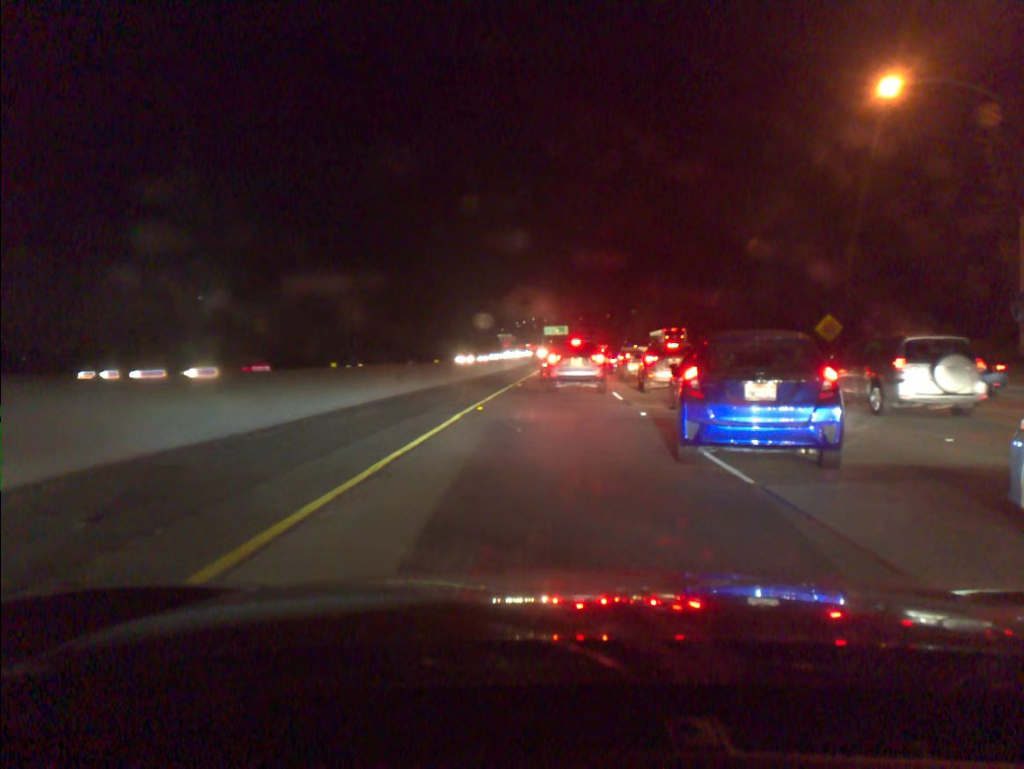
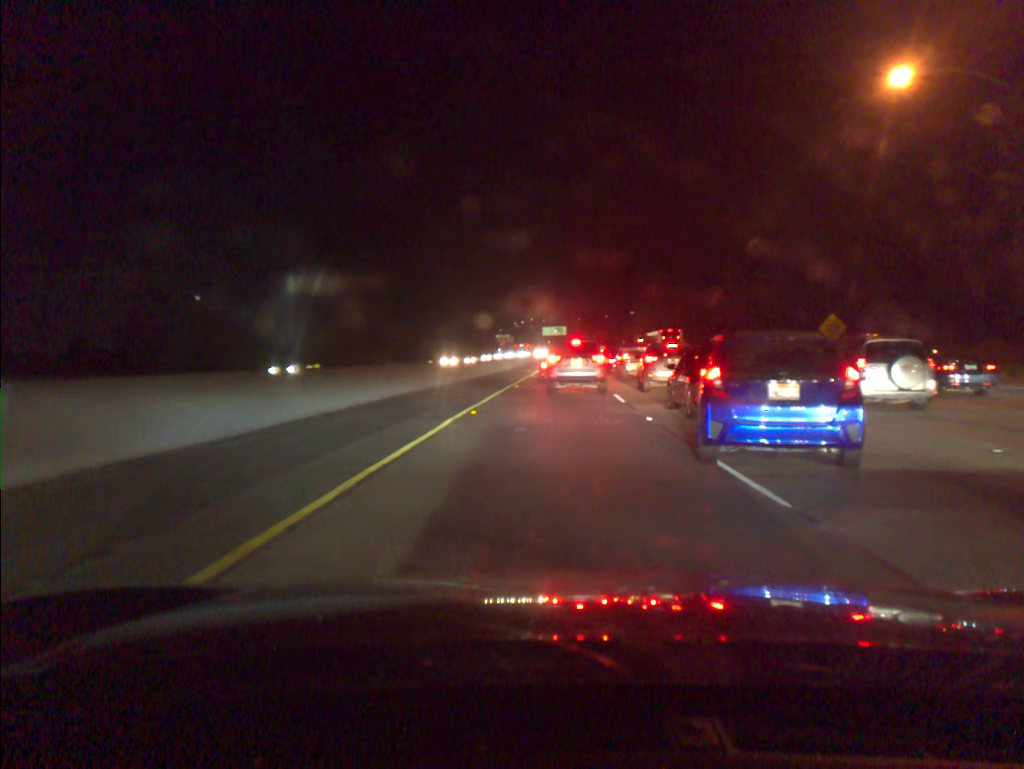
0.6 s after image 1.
(0.0, +1.2) m; 0°
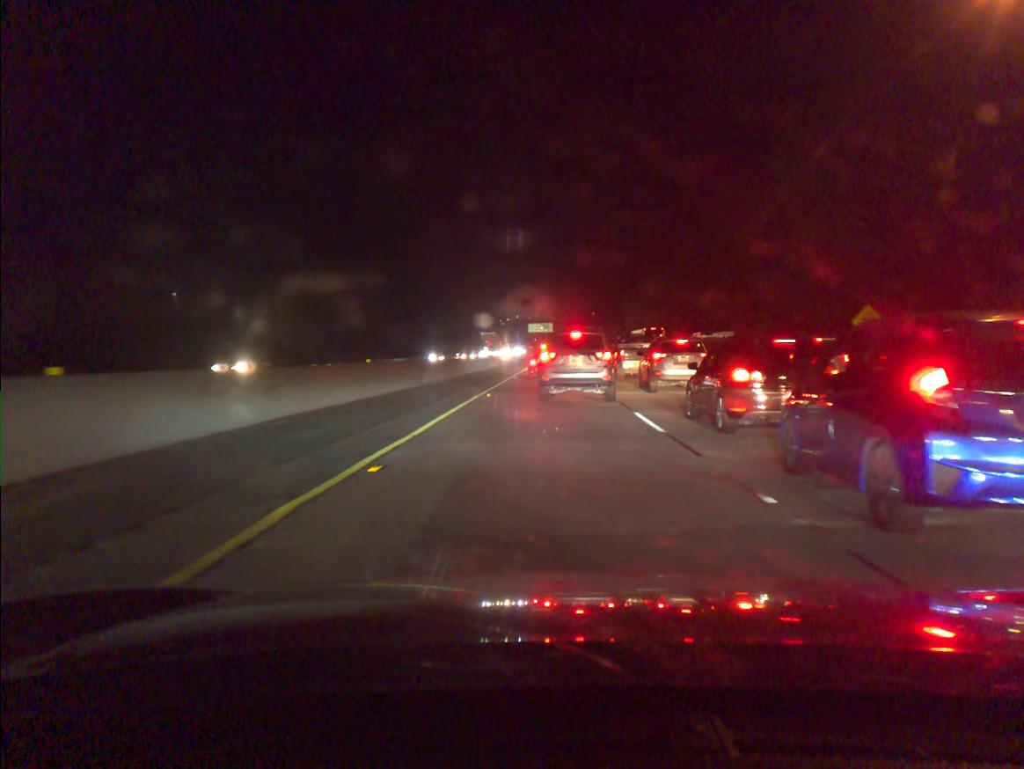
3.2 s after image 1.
(0.0, +8.7) m; +1°
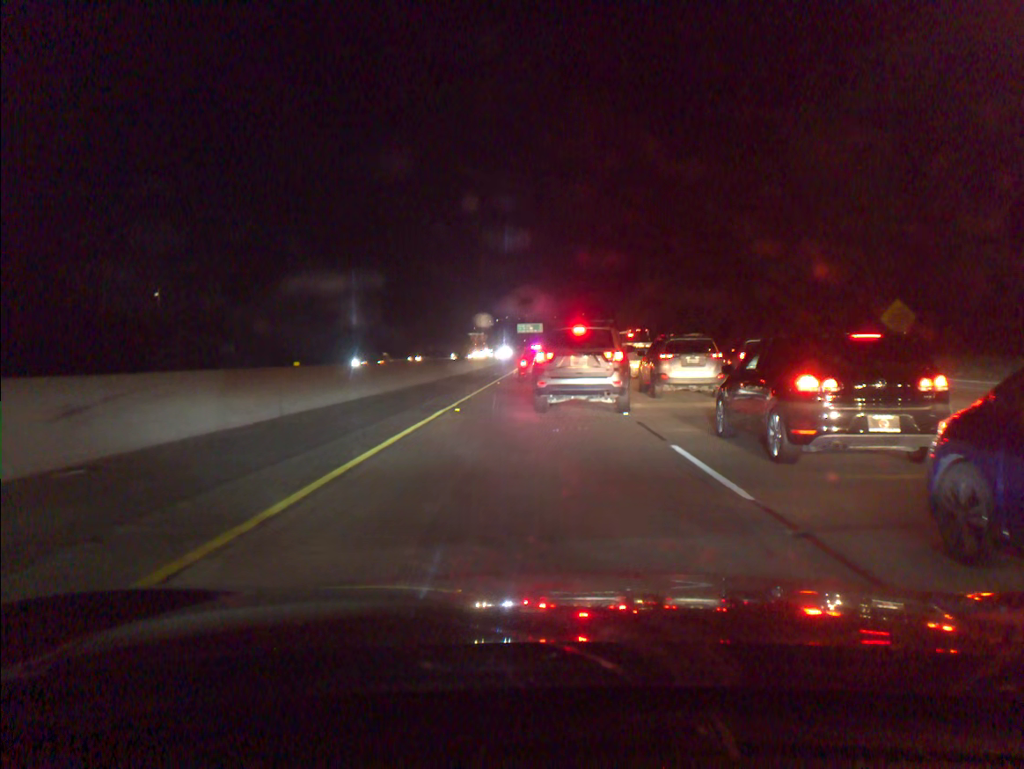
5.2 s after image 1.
(0.0, +5.8) m; +1°
